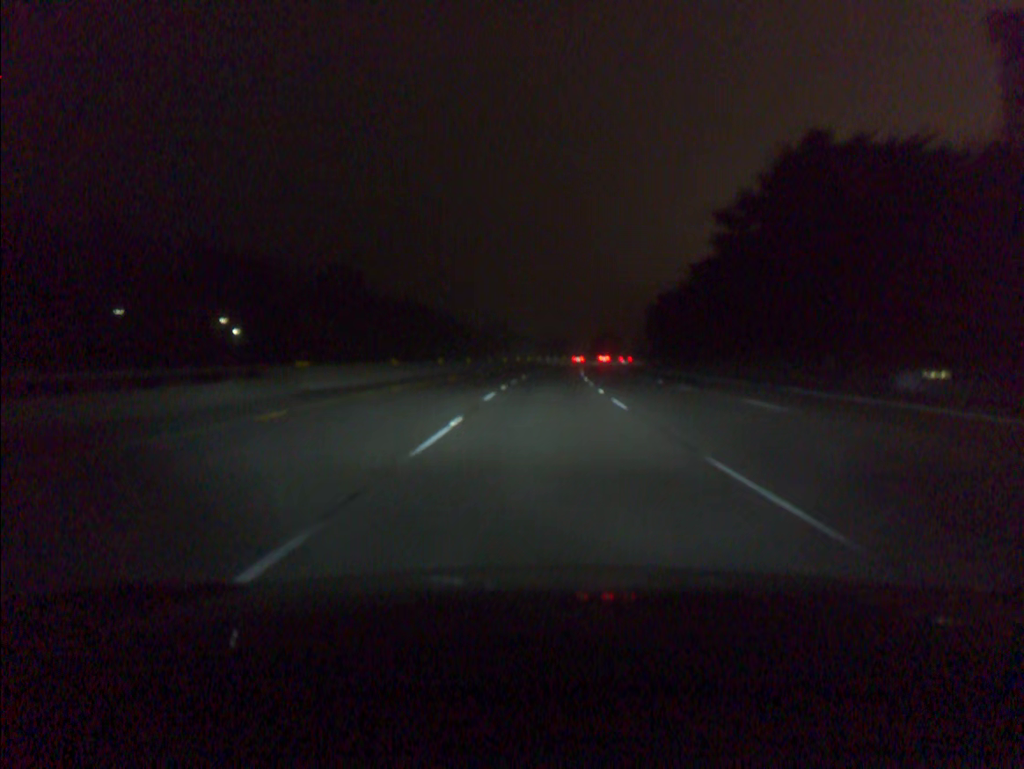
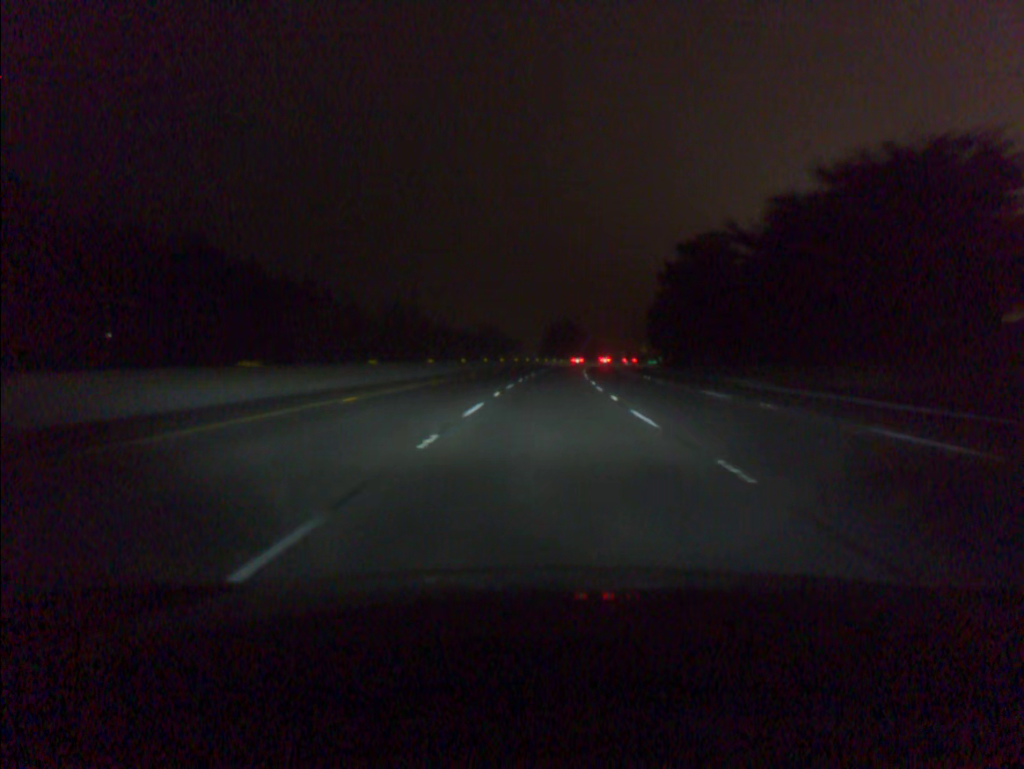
(+3.2, +93.3) m; +4°
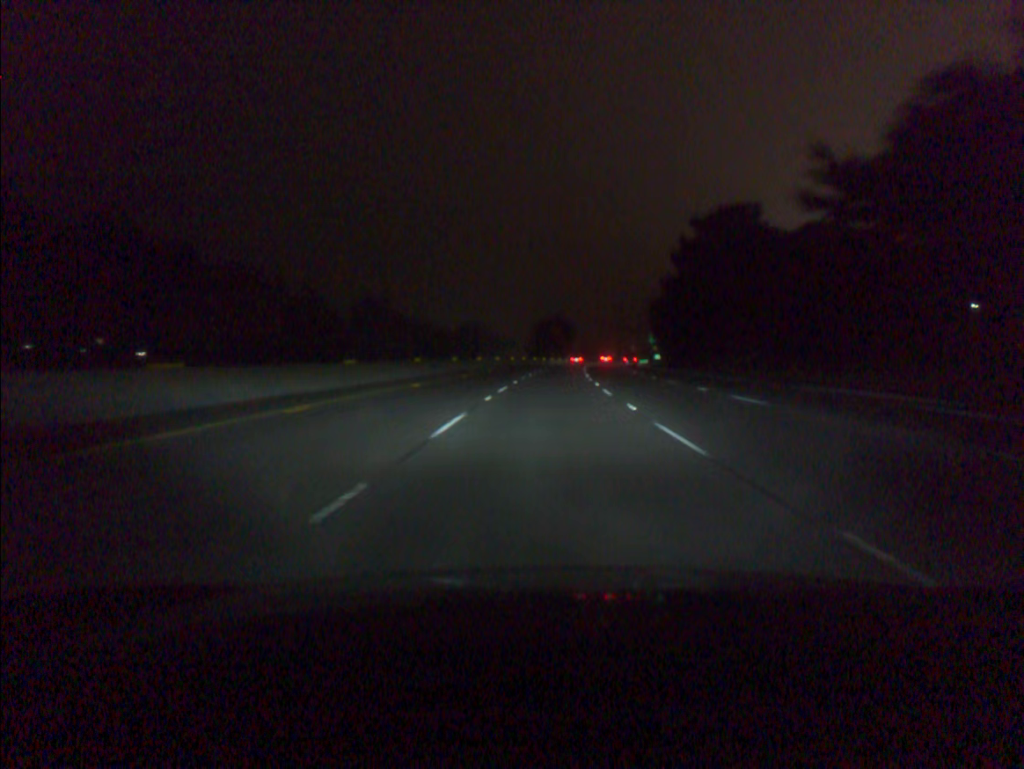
(+0.2, +18.7) m; +1°
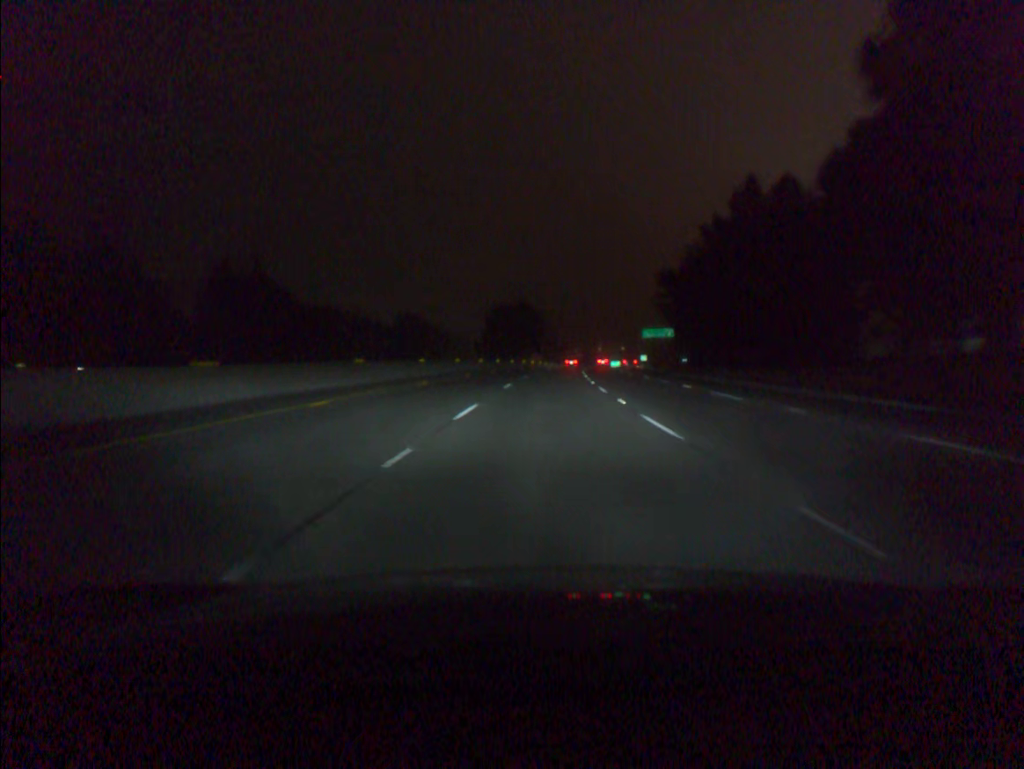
(+1.3, +56.2) m; +3°
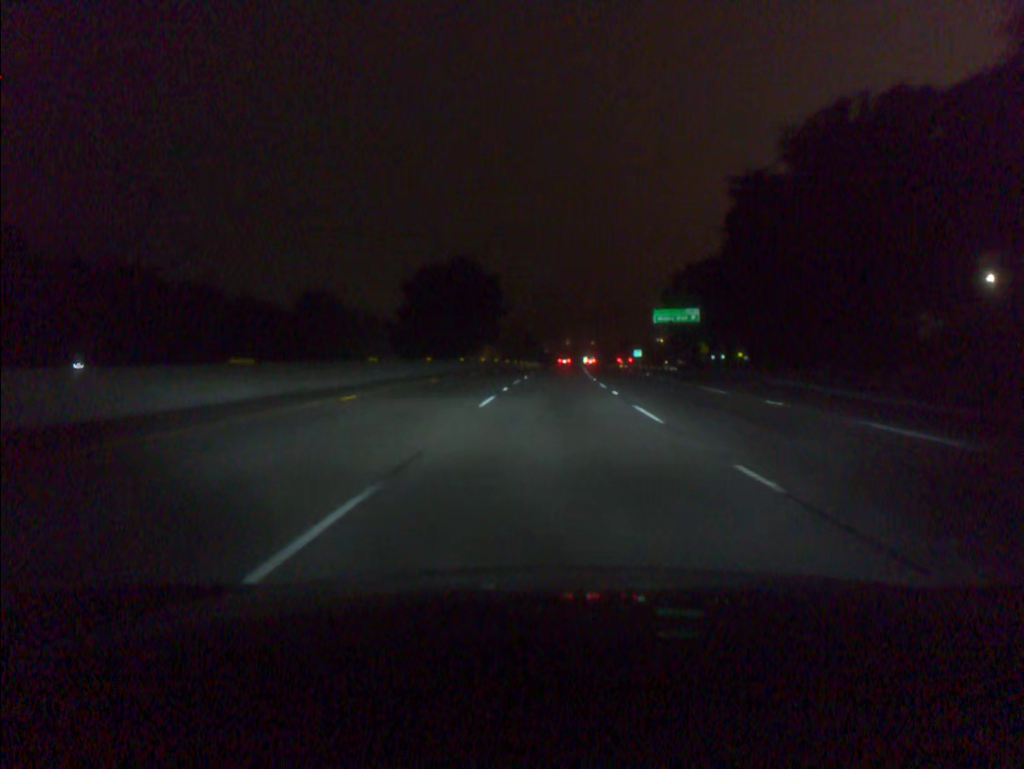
(+1.1, +56.2) m; +2°
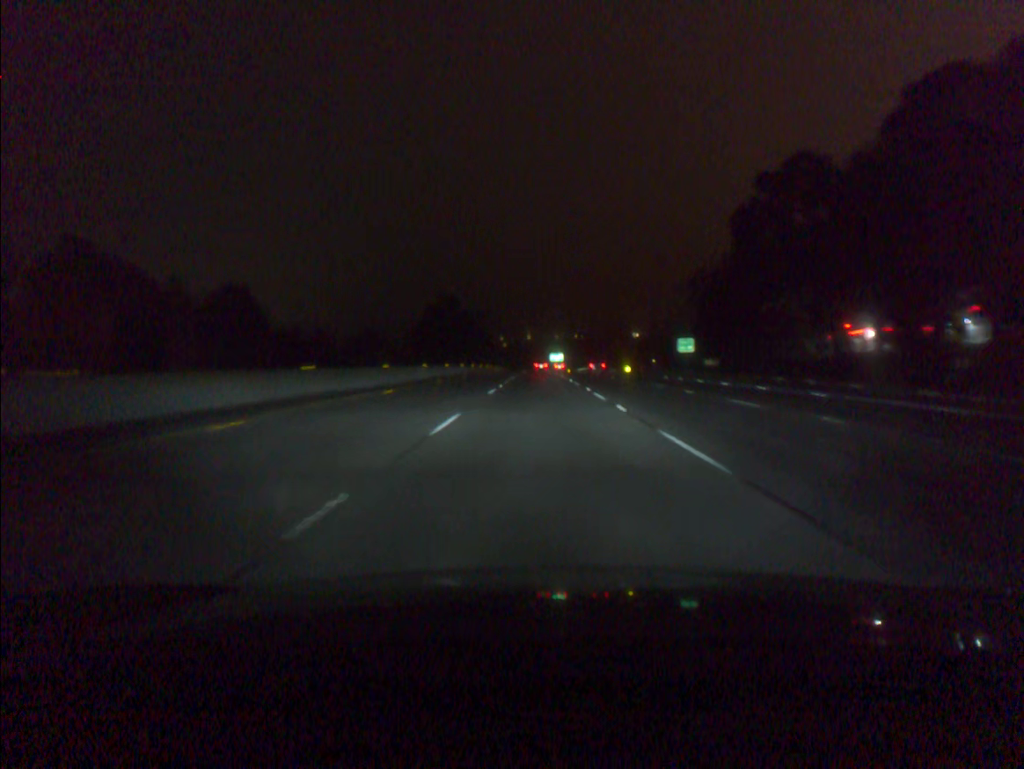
(+3.3, +94.0) m; +3°
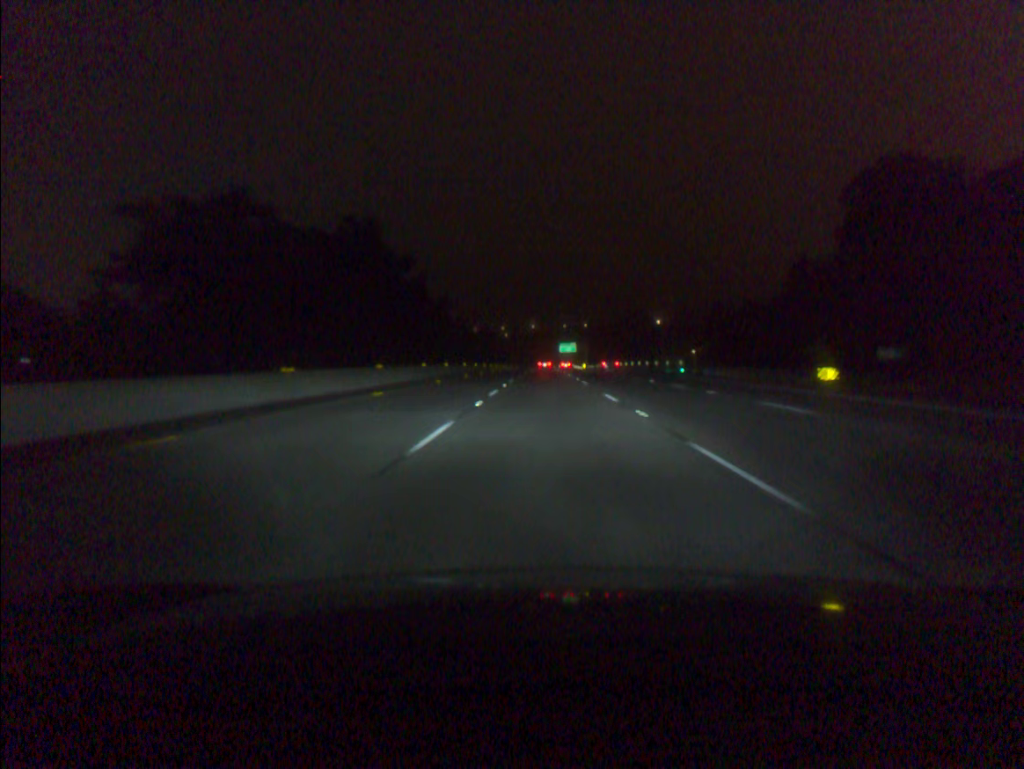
(-0.2, +75.6) m; 0°
